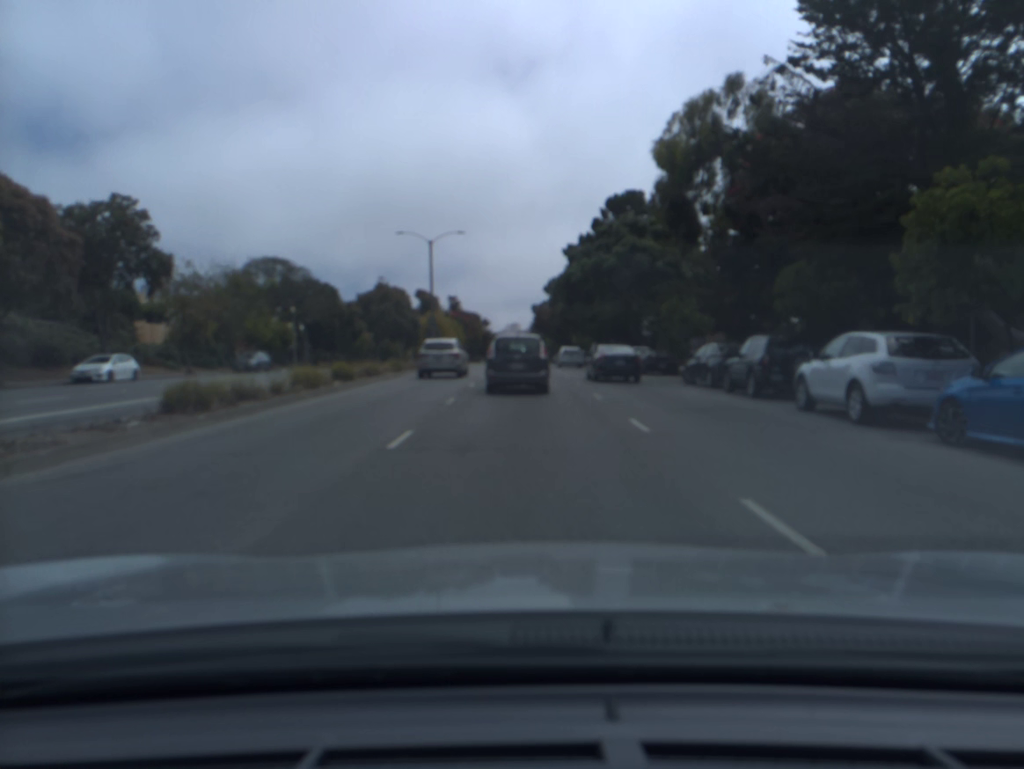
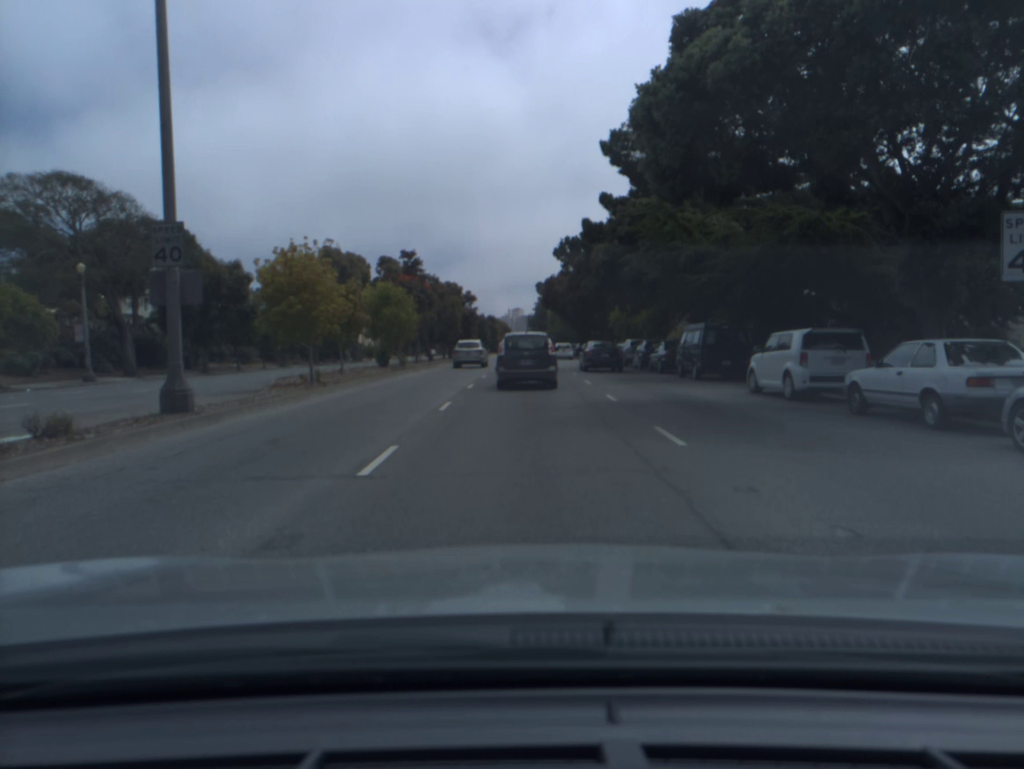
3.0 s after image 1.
(+0.1, +38.4) m; 0°
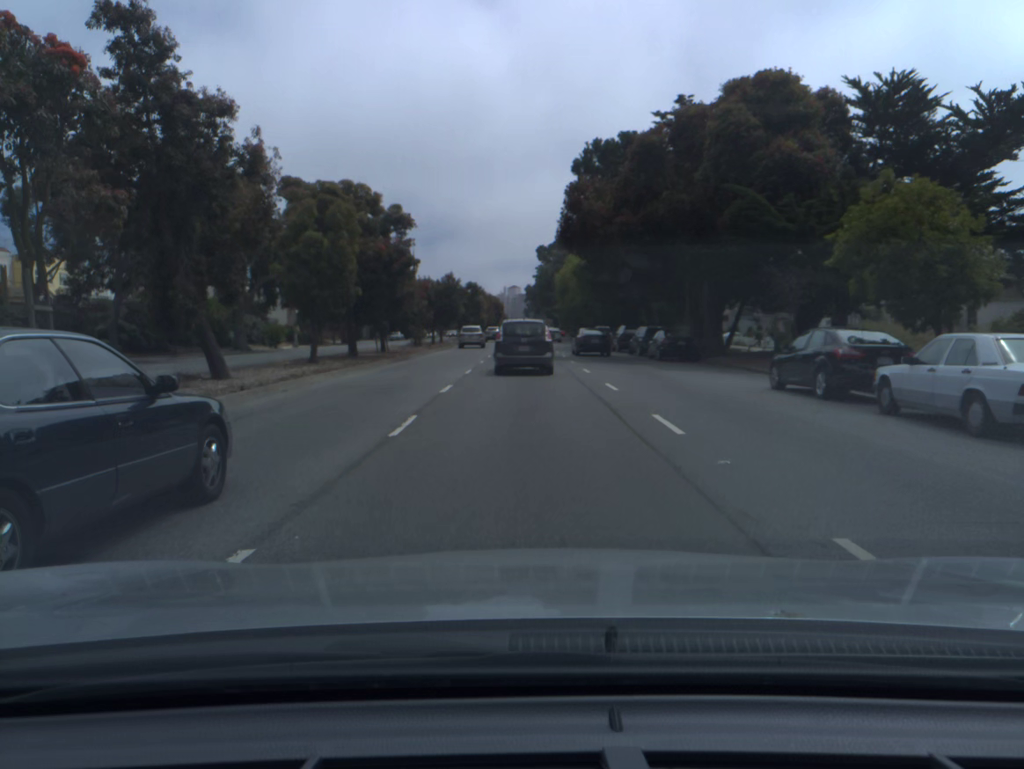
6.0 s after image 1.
(+0.1, +42.4) m; 0°
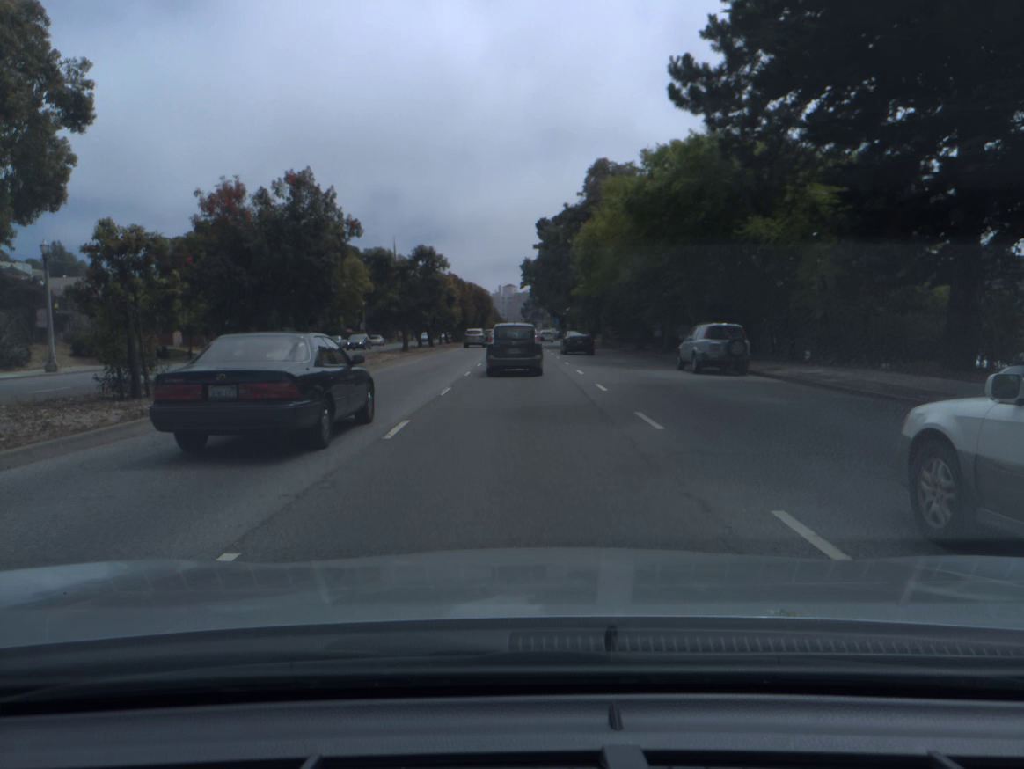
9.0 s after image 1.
(0.0, +42.6) m; 0°
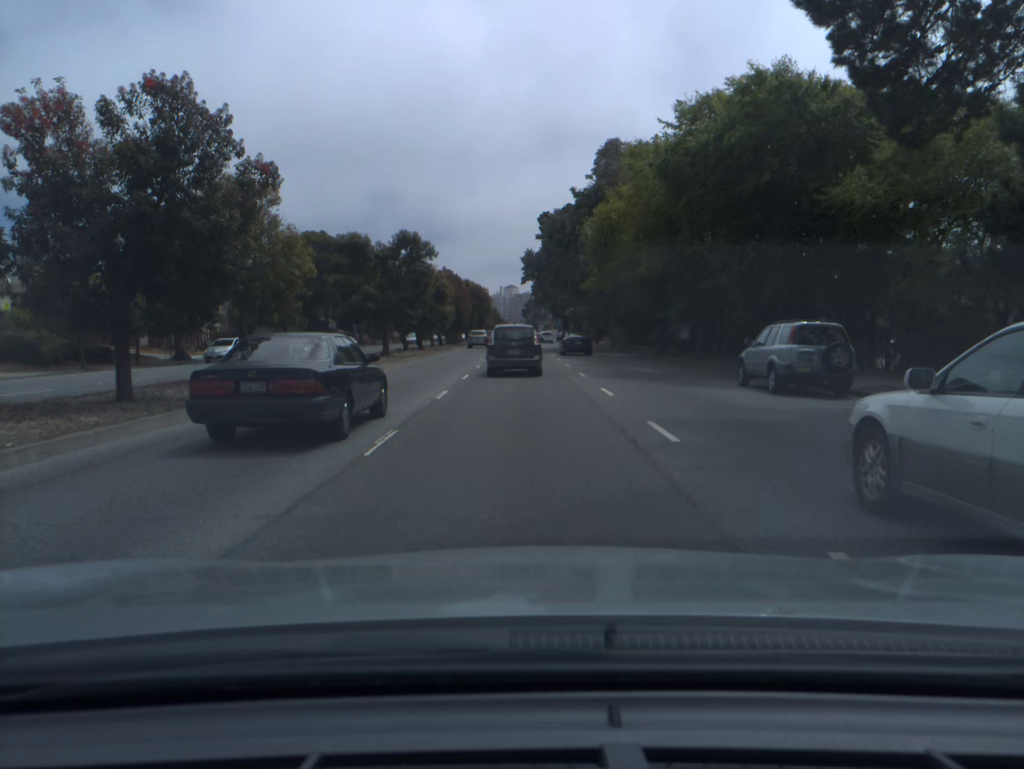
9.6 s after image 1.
(0.0, +8.5) m; 0°
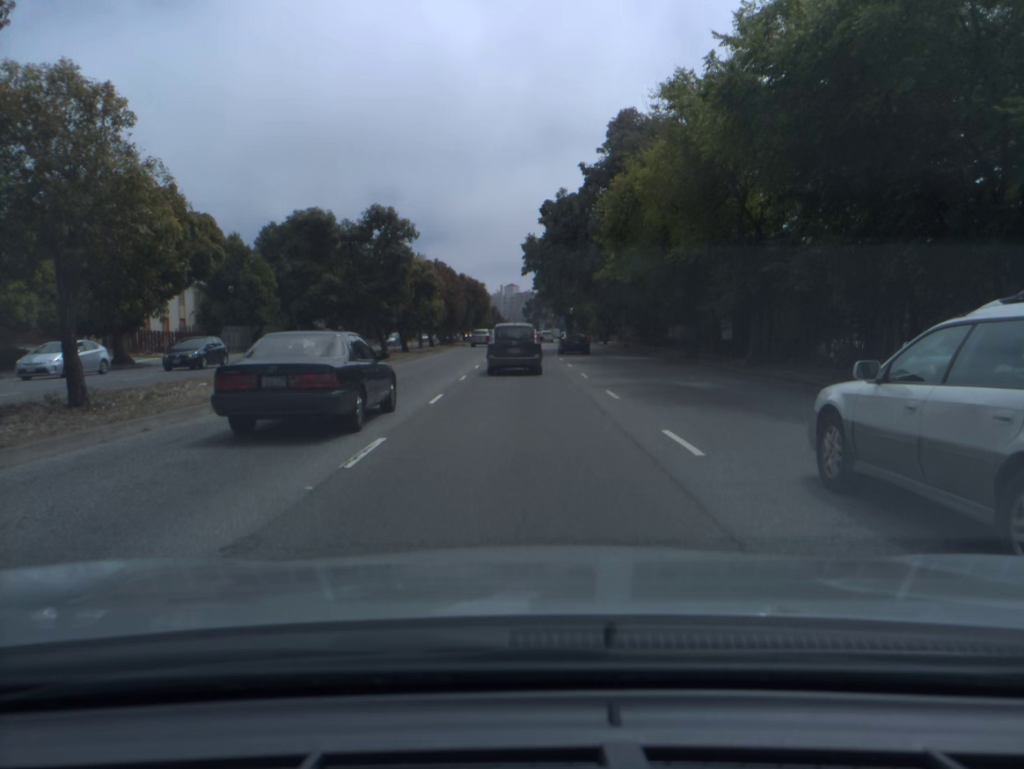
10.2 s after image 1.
(0.0, +8.5) m; 0°
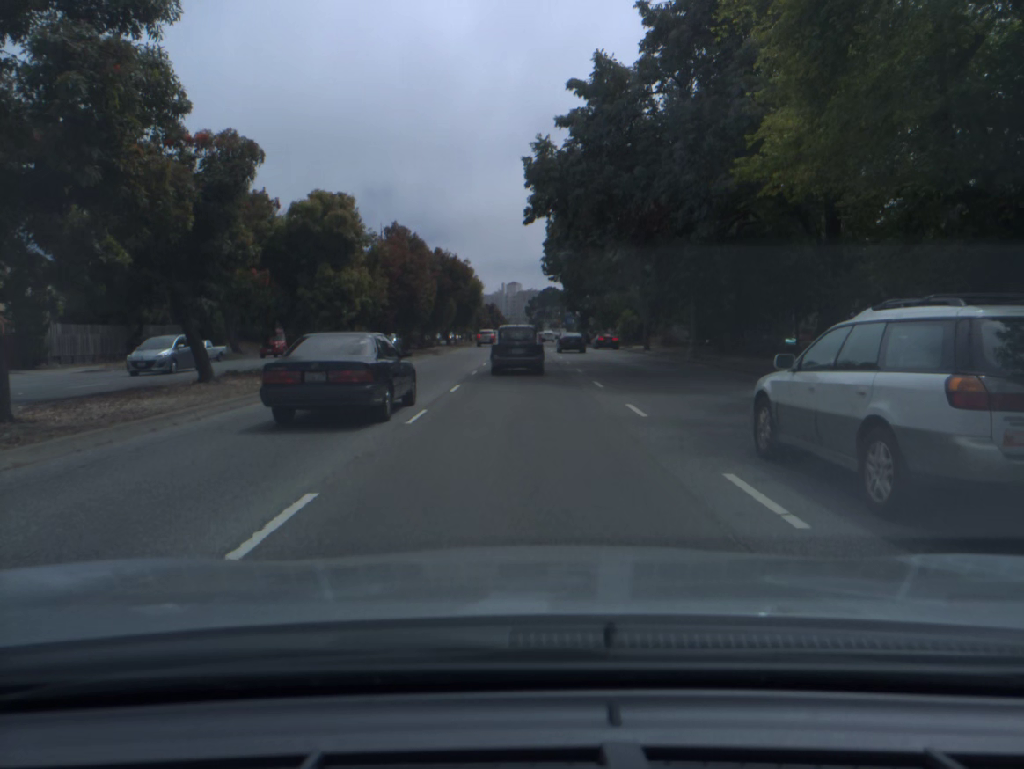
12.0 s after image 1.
(0.0, +25.3) m; 0°
